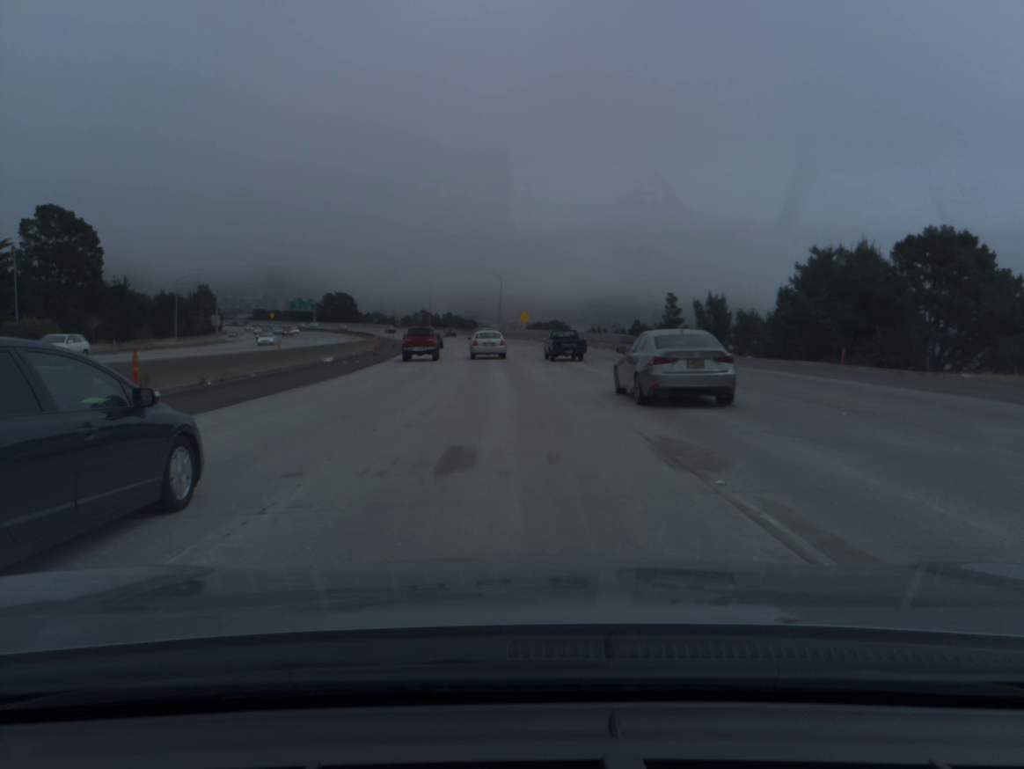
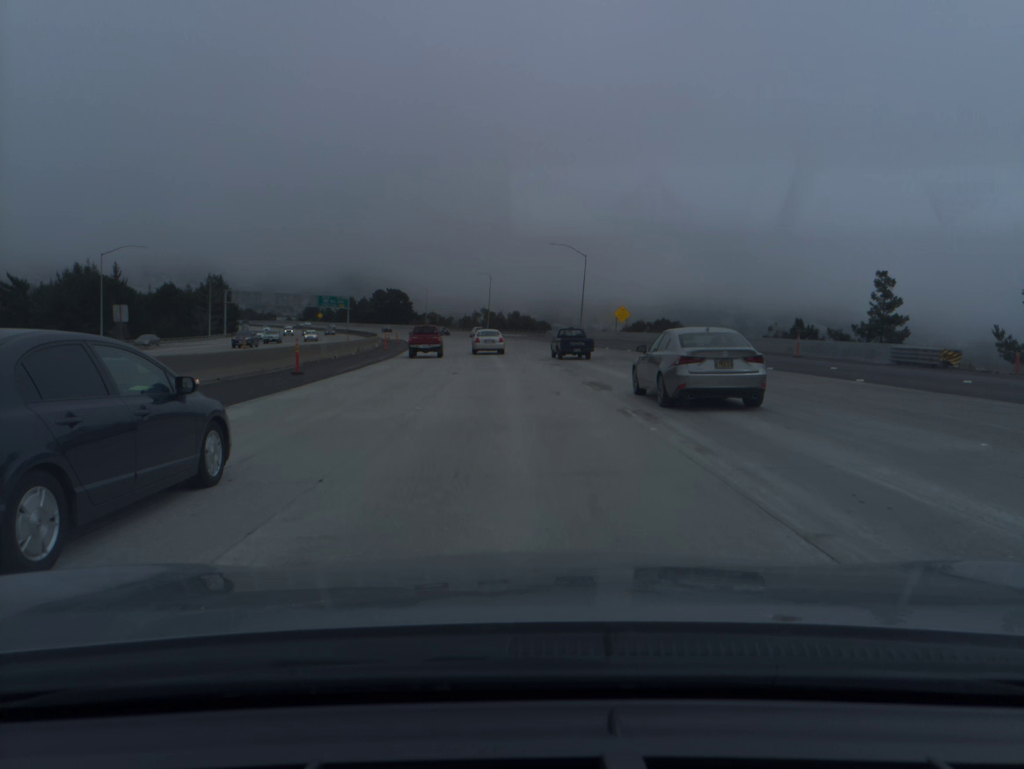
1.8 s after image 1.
(-2.4, +51.2) m; -5°
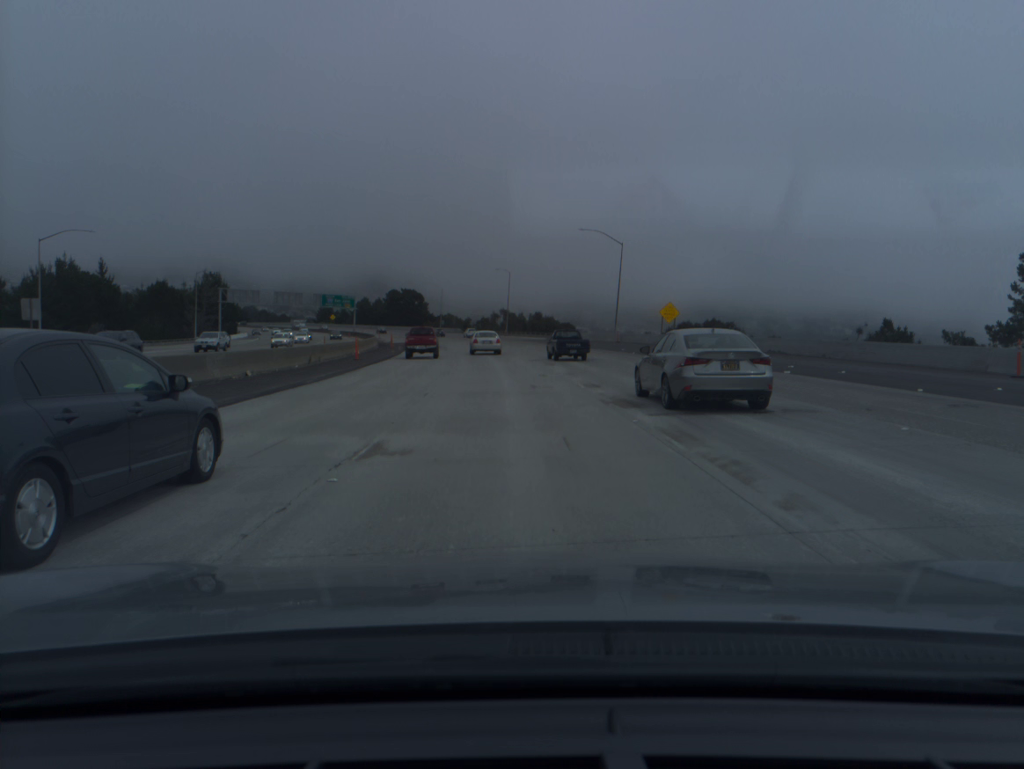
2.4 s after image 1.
(-0.2, +17.2) m; -2°
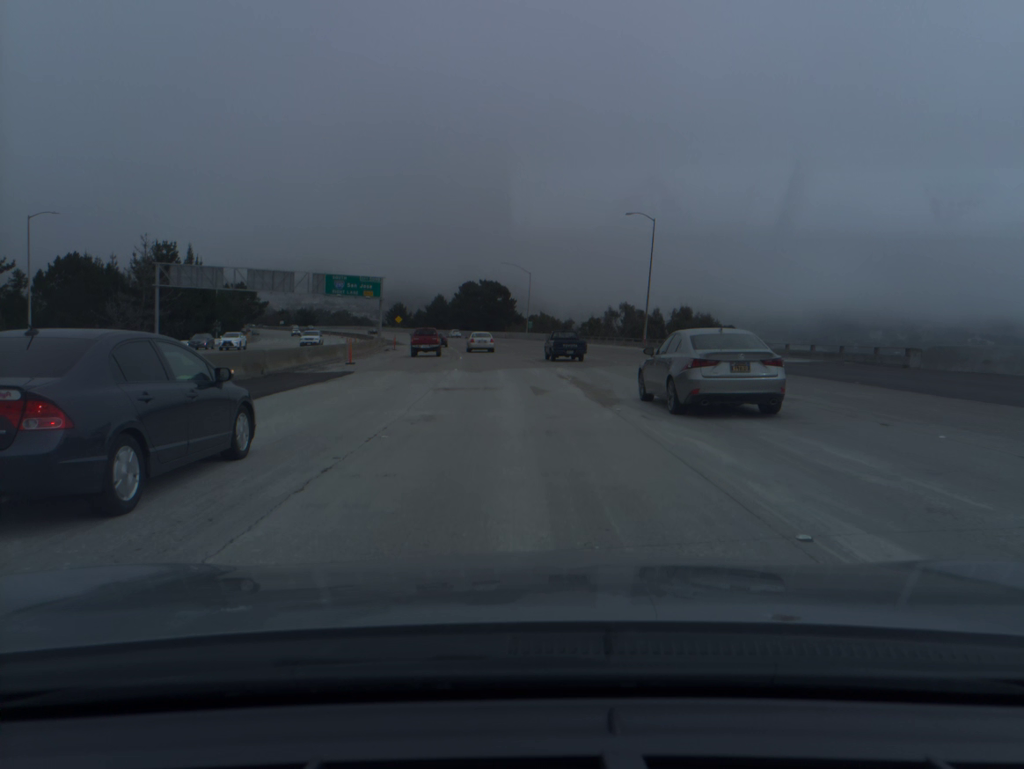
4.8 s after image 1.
(-4.4, +68.6) m; -7°
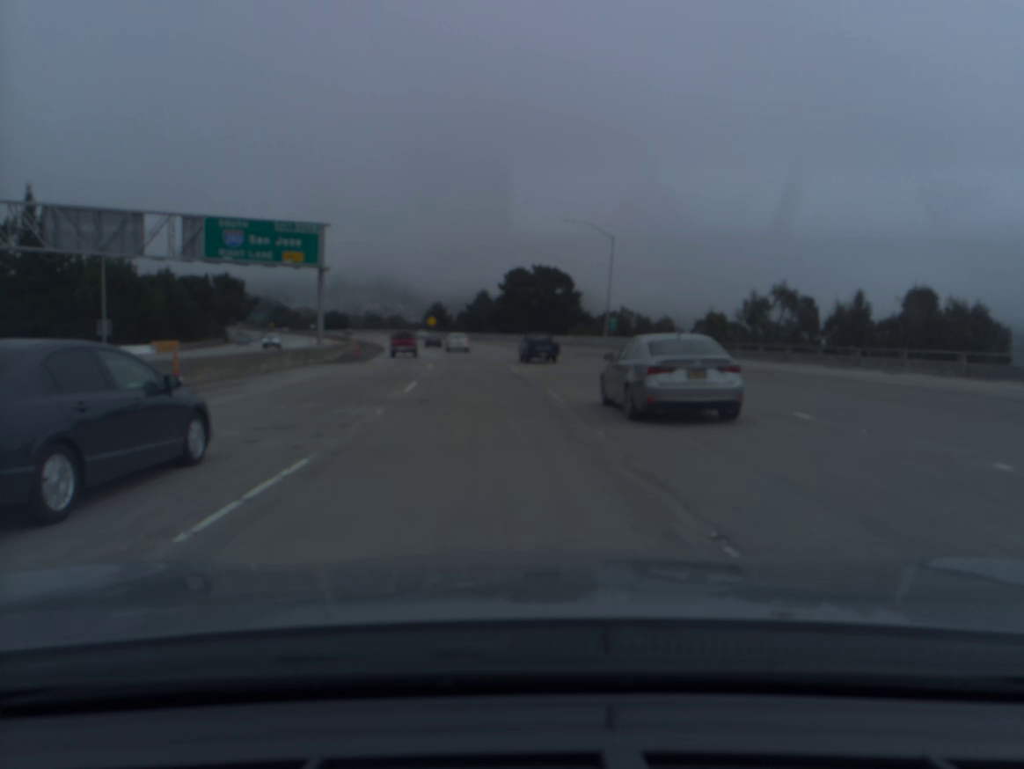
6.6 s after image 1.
(-1.8, +51.9) m; -4°
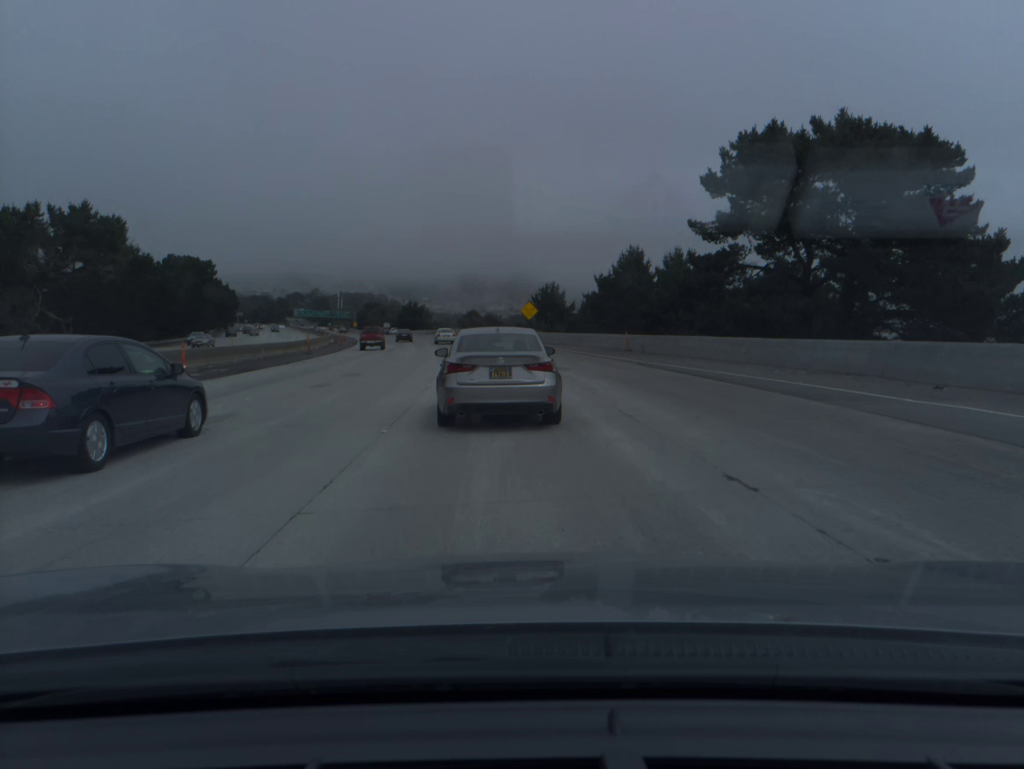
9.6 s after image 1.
(-6.4, +87.5) m; -9°
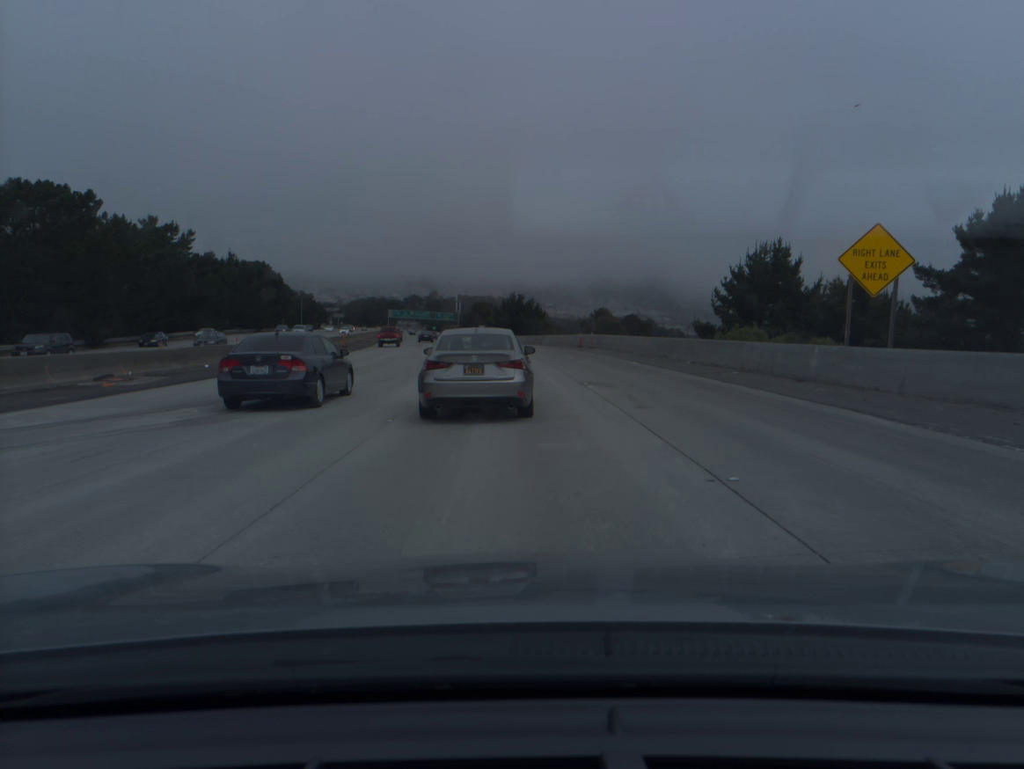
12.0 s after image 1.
(-5.6, +68.9) m; -9°
